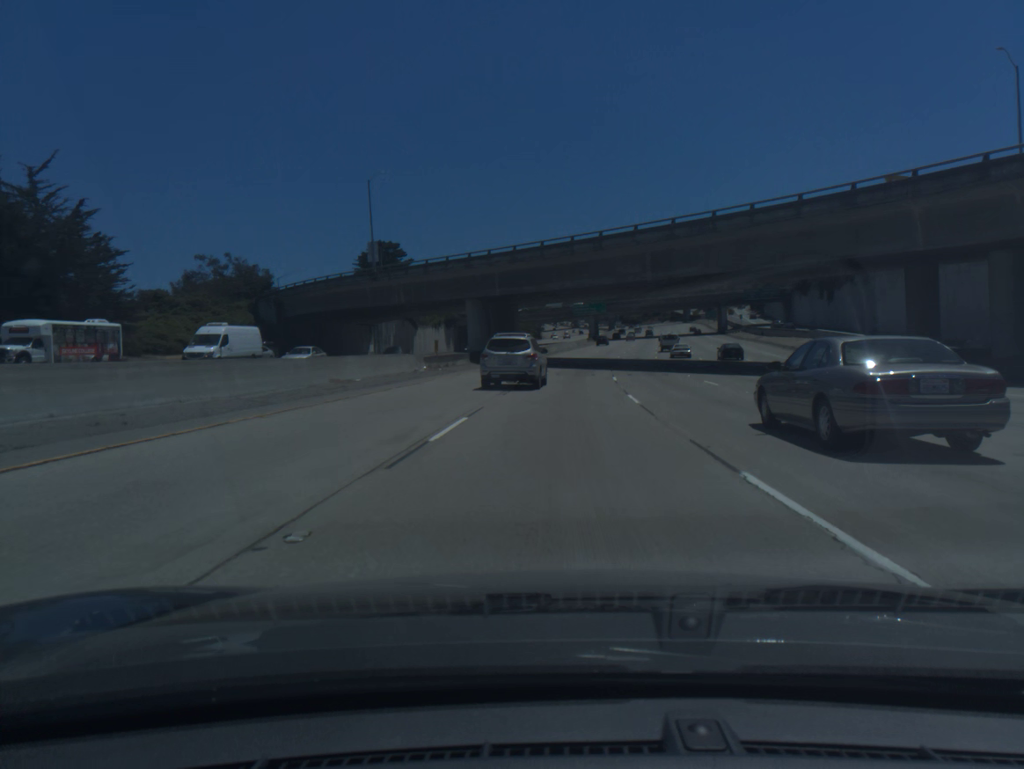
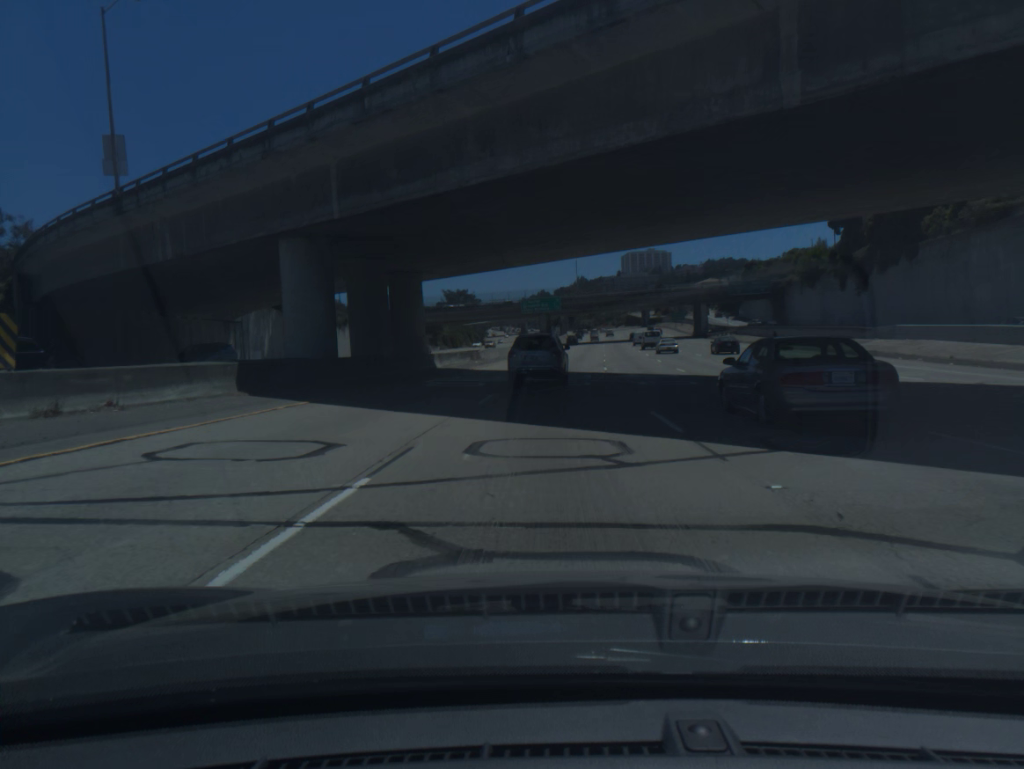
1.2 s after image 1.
(+1.2, +36.3) m; +4°
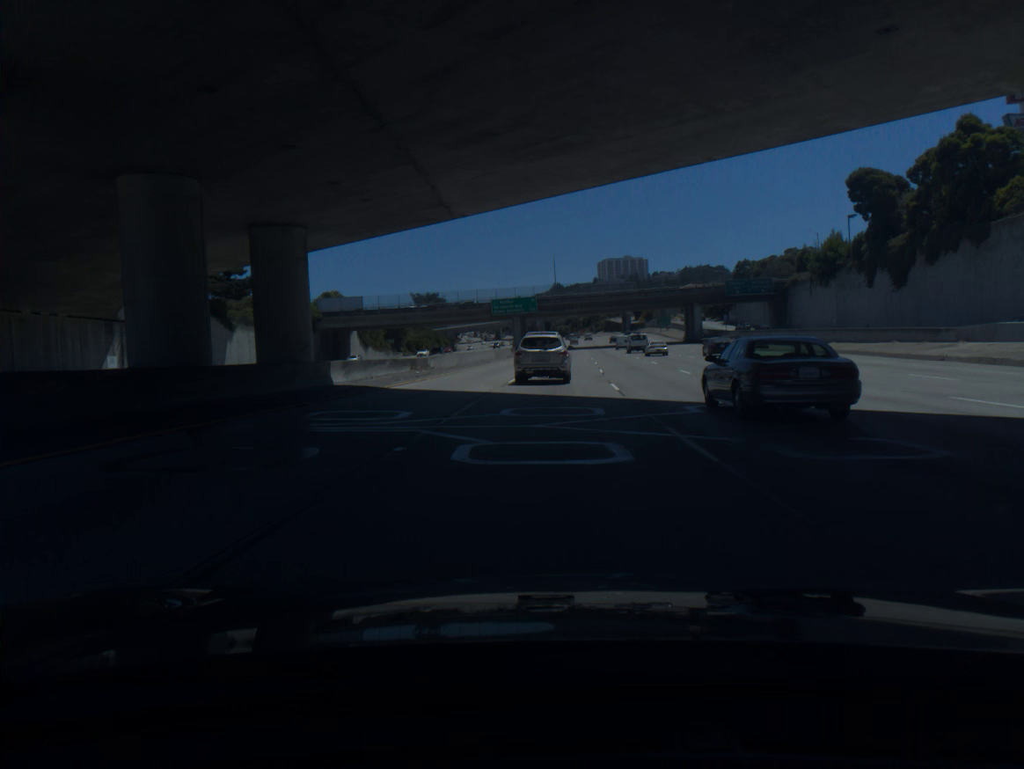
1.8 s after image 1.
(+0.3, +18.1) m; +2°
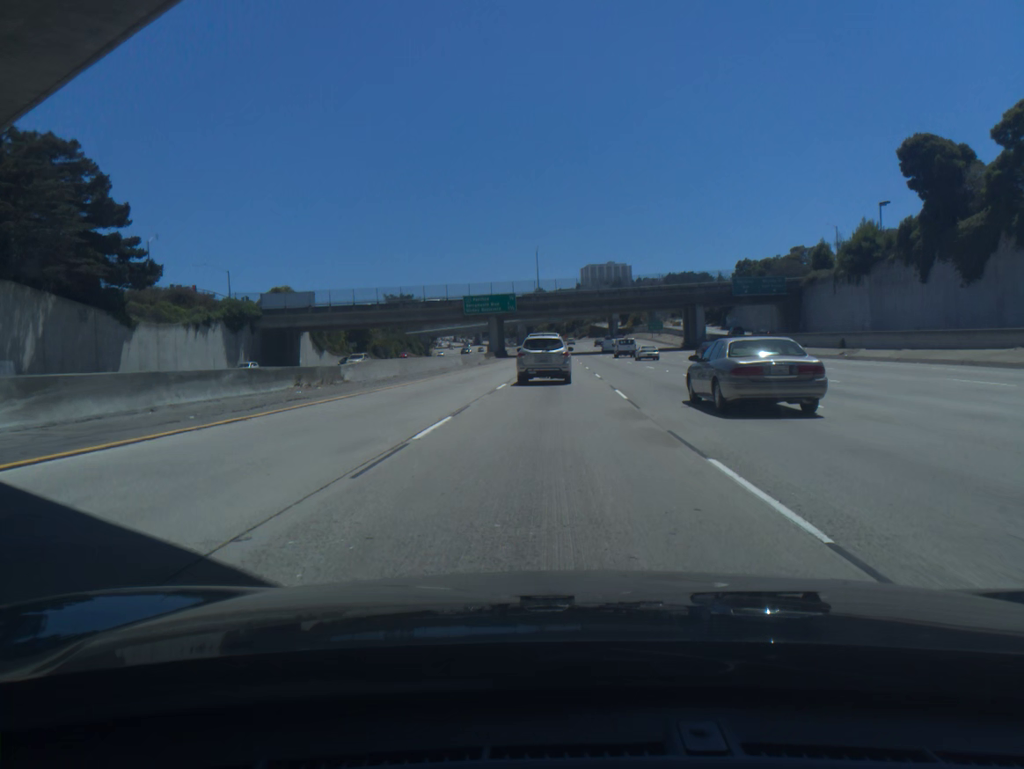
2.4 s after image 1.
(+0.2, +18.0) m; +1°
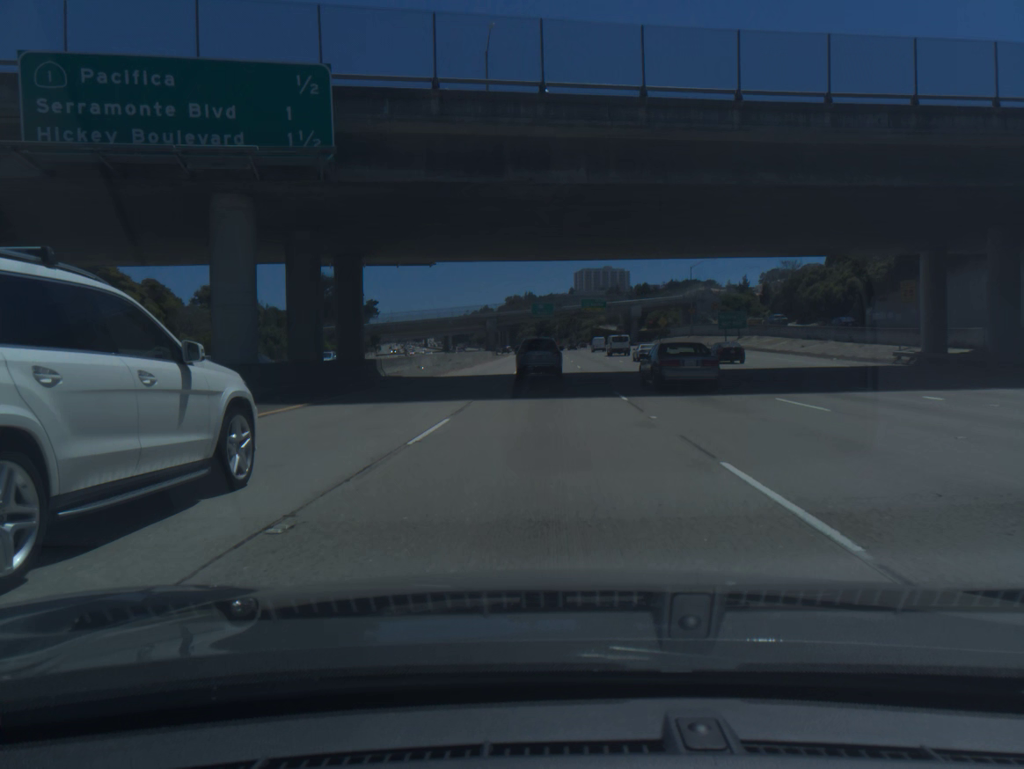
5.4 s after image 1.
(+1.7, +88.2) m; +1°
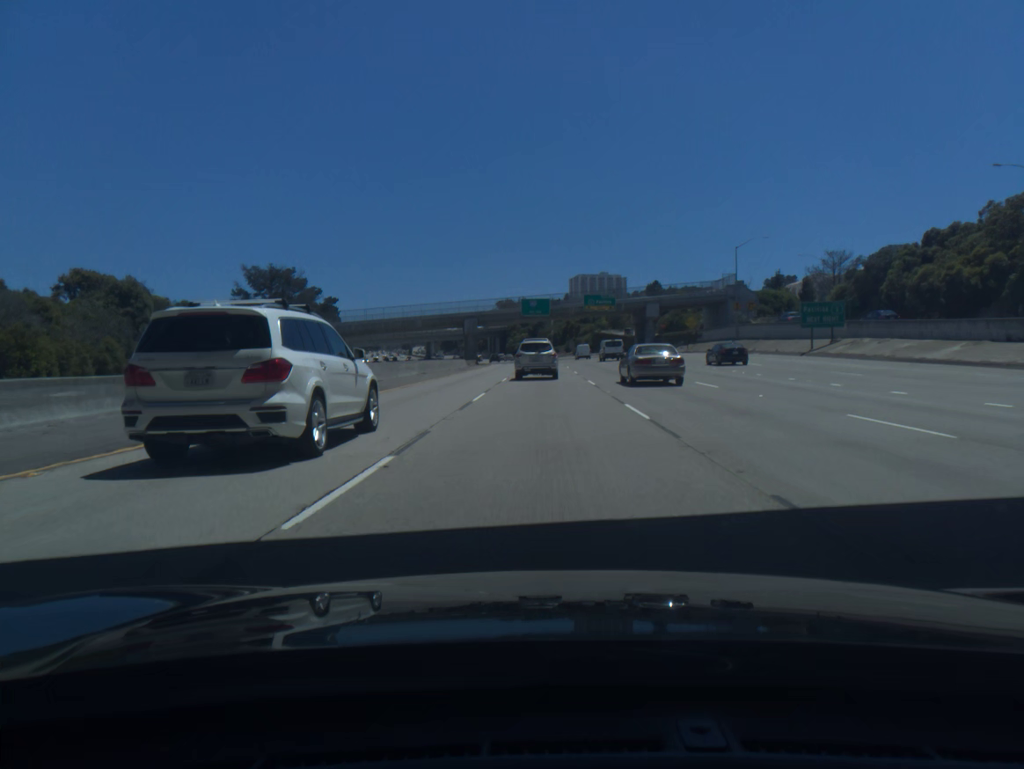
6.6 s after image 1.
(+0.1, +34.3) m; 0°
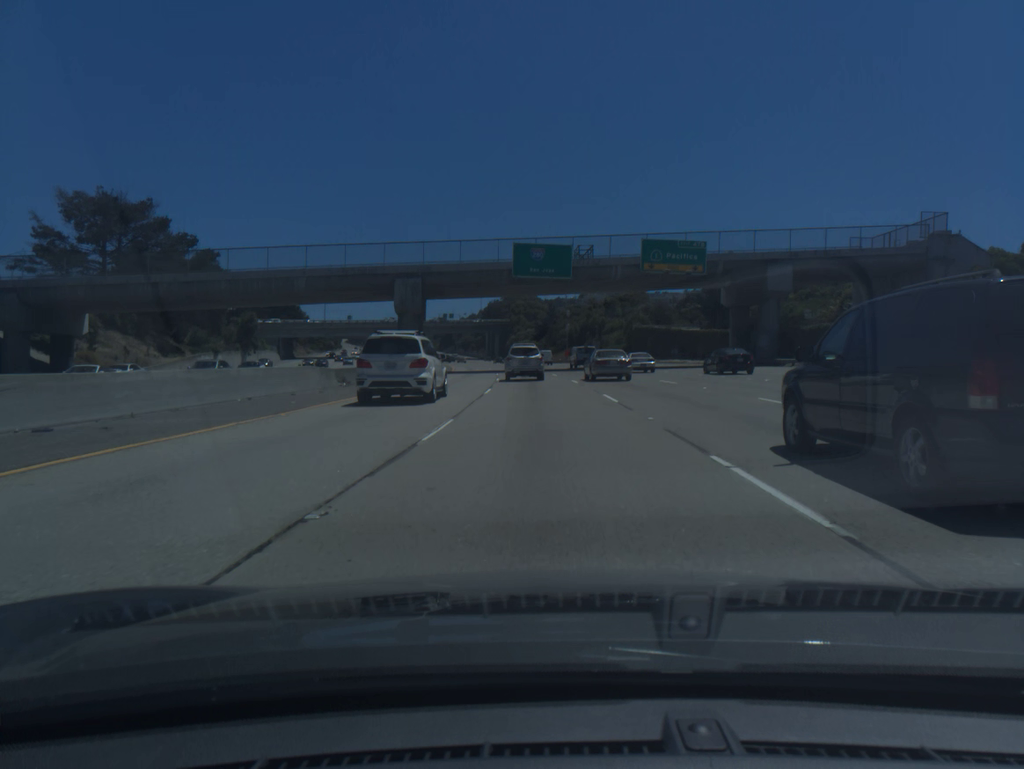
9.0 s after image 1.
(-0.3, +67.2) m; -1°
